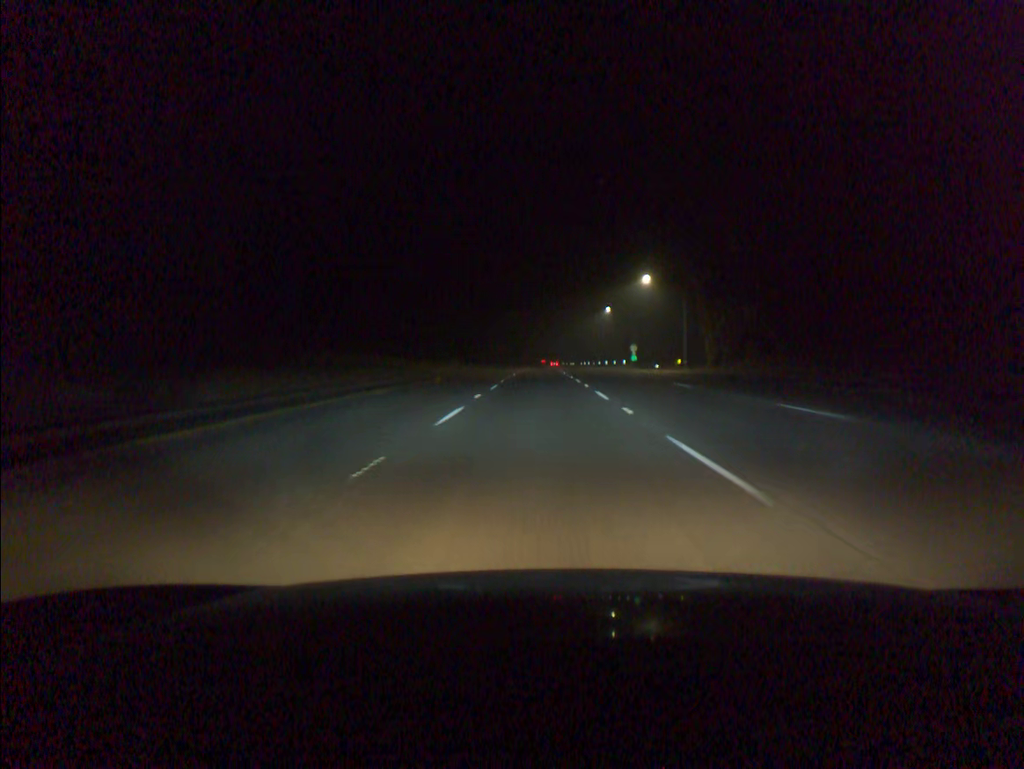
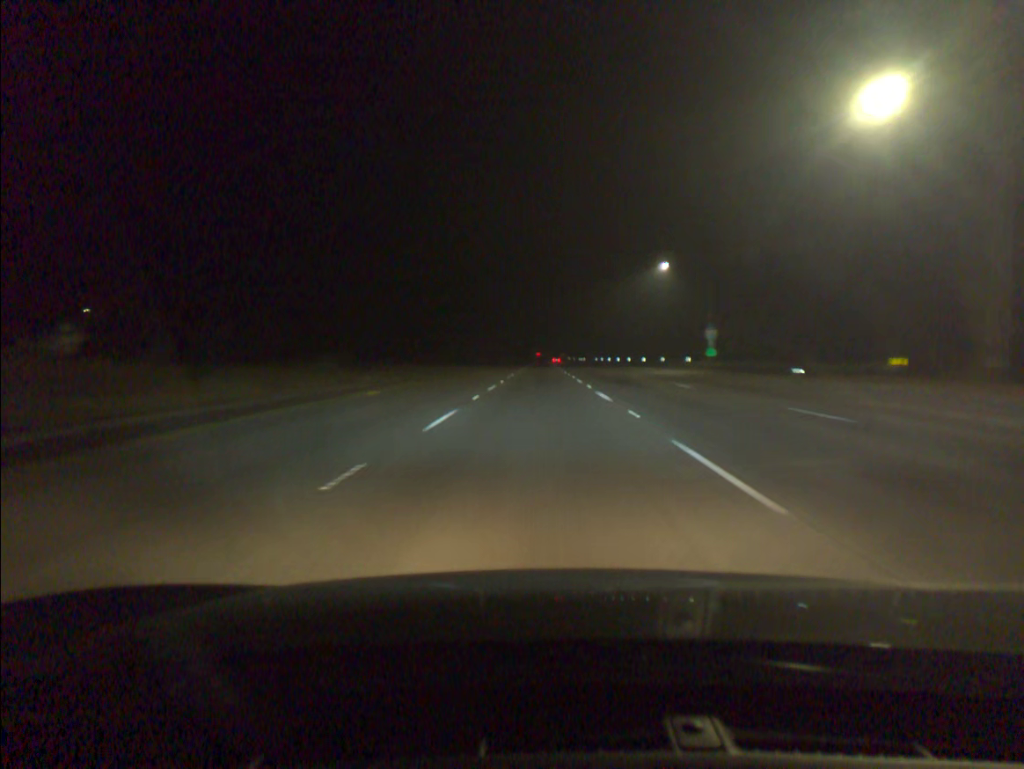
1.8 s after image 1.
(-0.1, +59.2) m; 0°
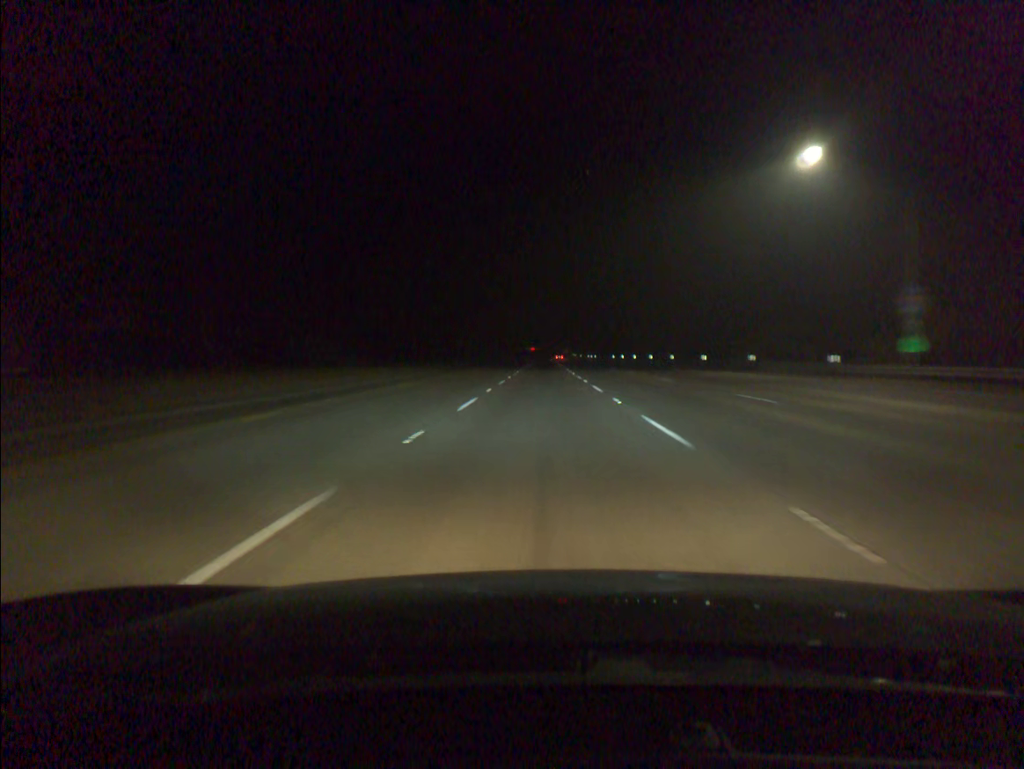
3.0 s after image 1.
(0.0, +39.5) m; 0°
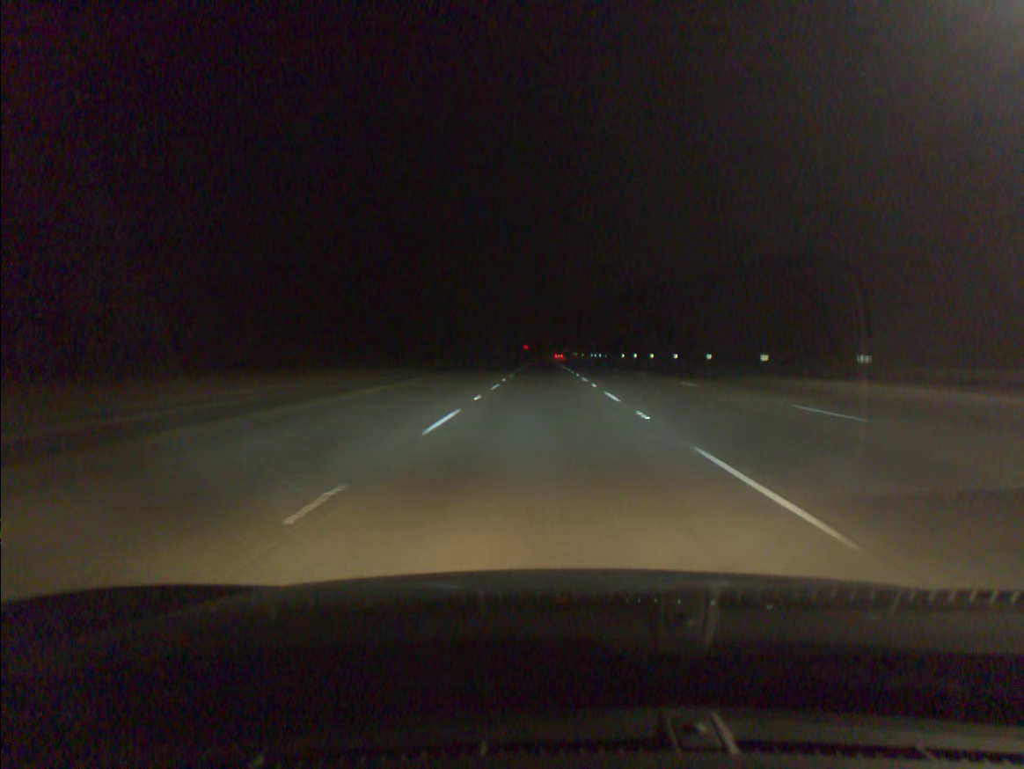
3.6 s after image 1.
(0.0, +19.8) m; 0°
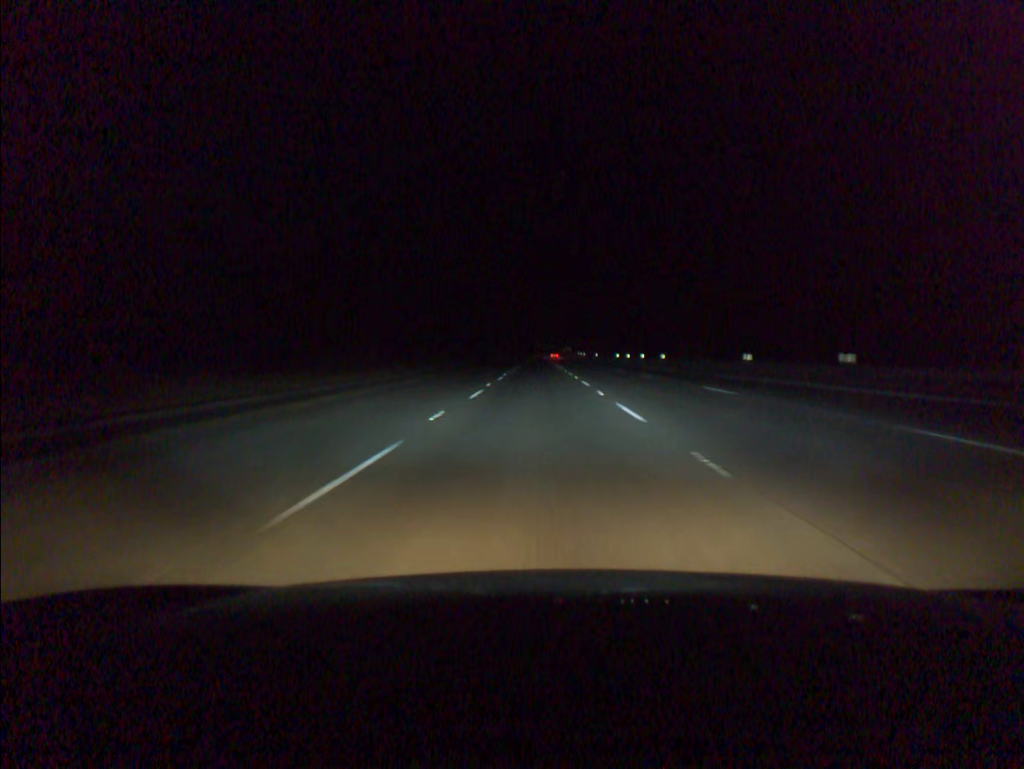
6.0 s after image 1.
(+0.3, +79.3) m; 0°
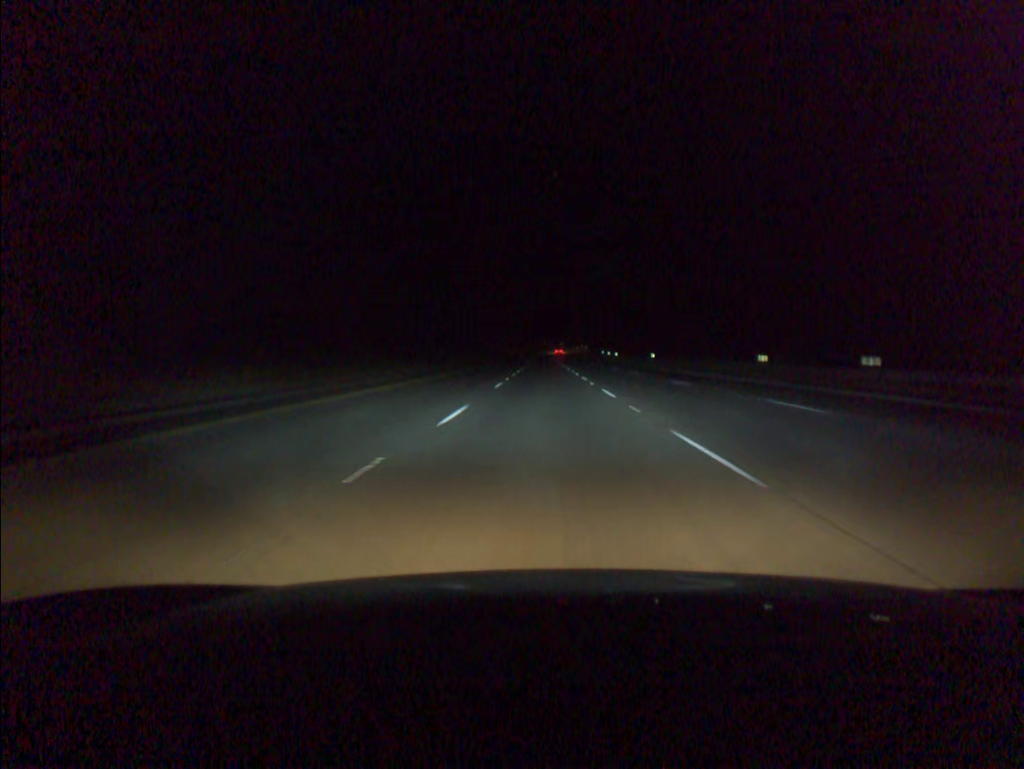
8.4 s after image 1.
(-0.4, +79.2) m; 0°
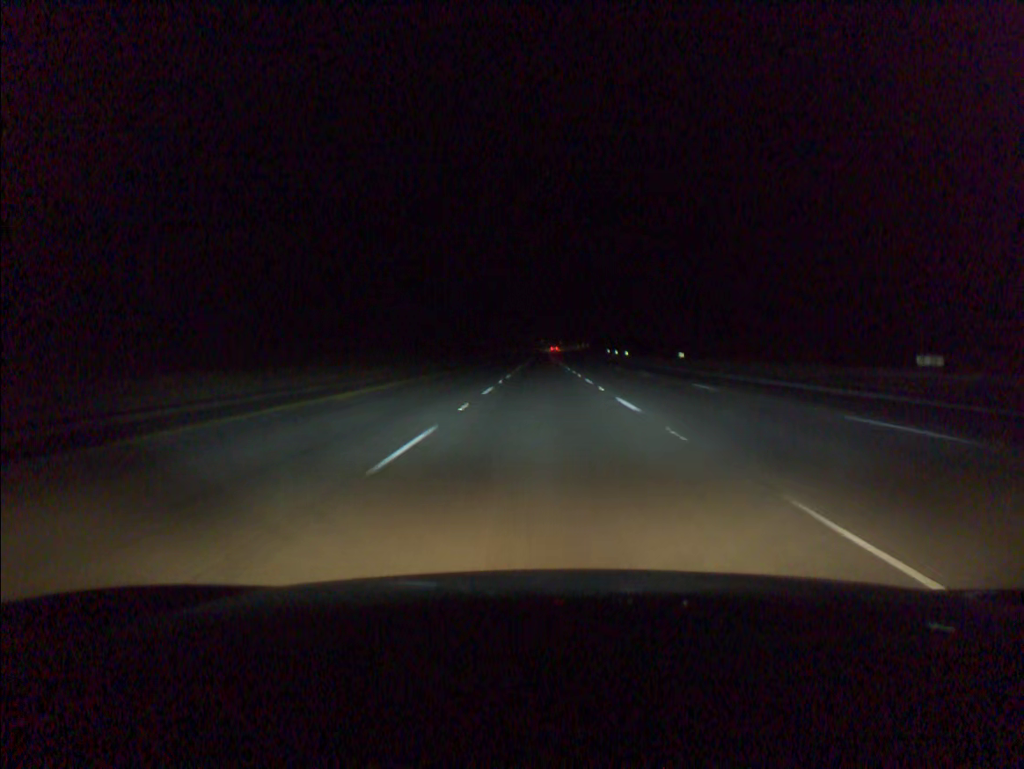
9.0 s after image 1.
(0.0, +19.8) m; 0°
